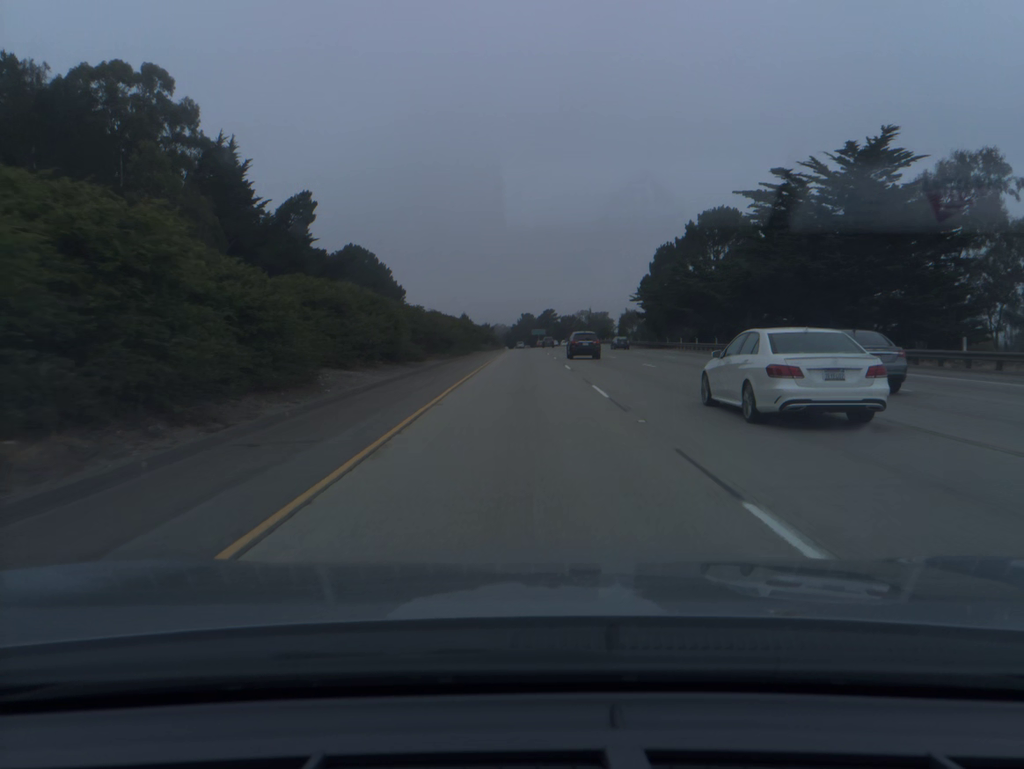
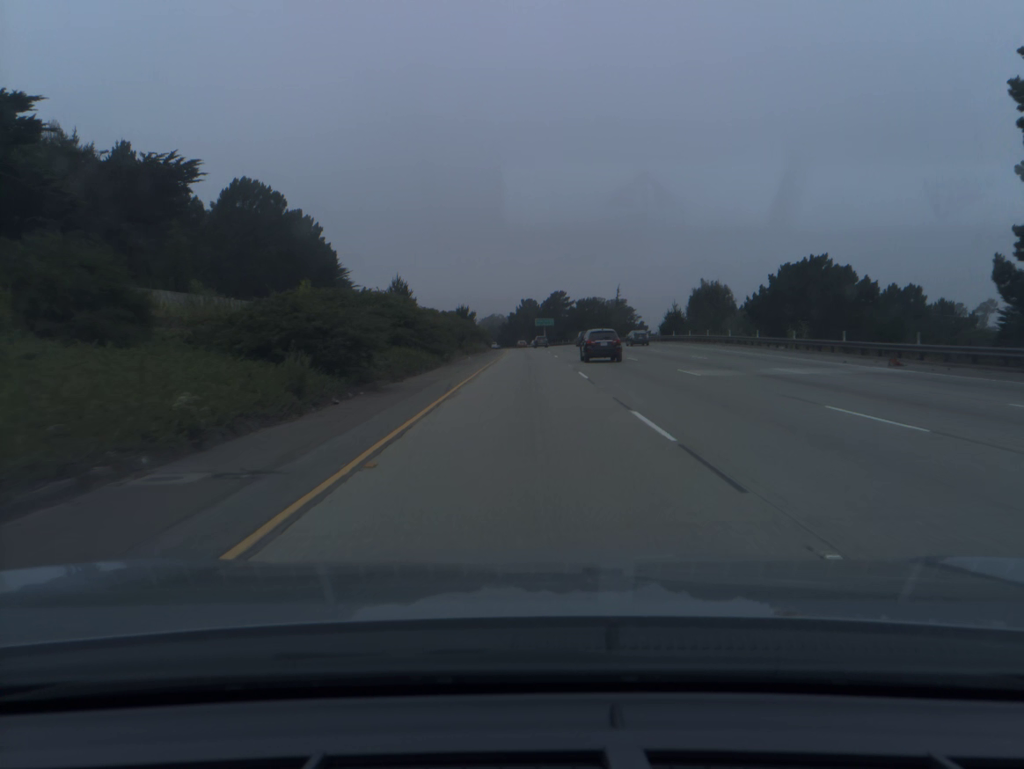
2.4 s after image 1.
(-0.1, +80.3) m; 0°
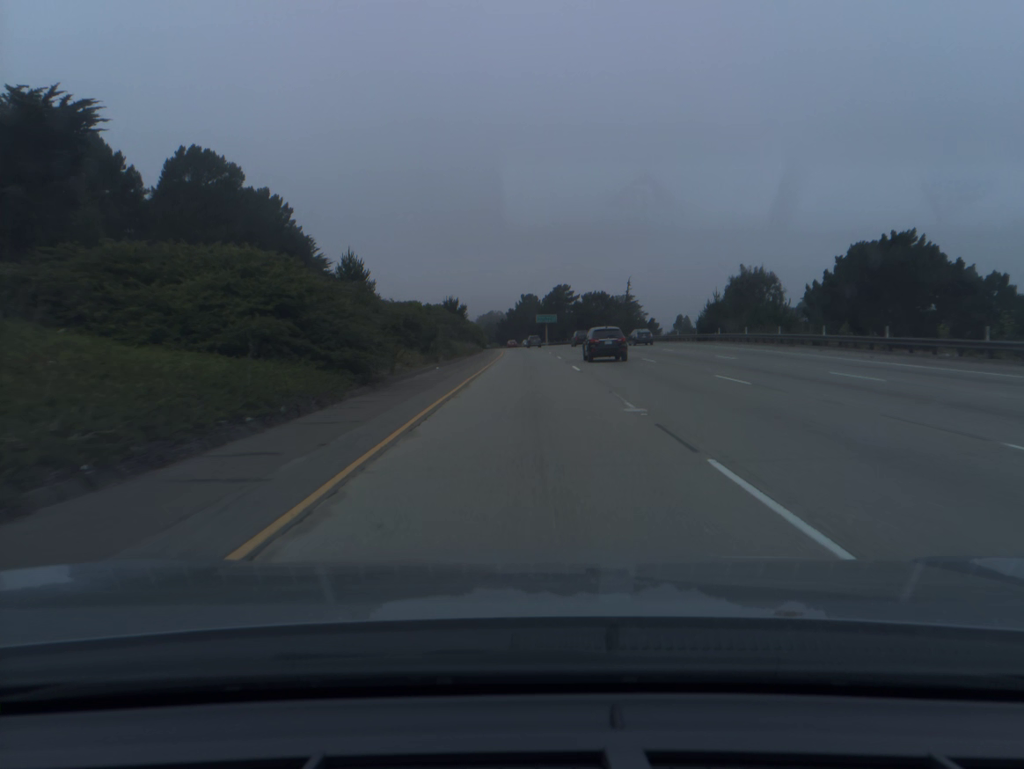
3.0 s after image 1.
(0.0, +20.0) m; 0°
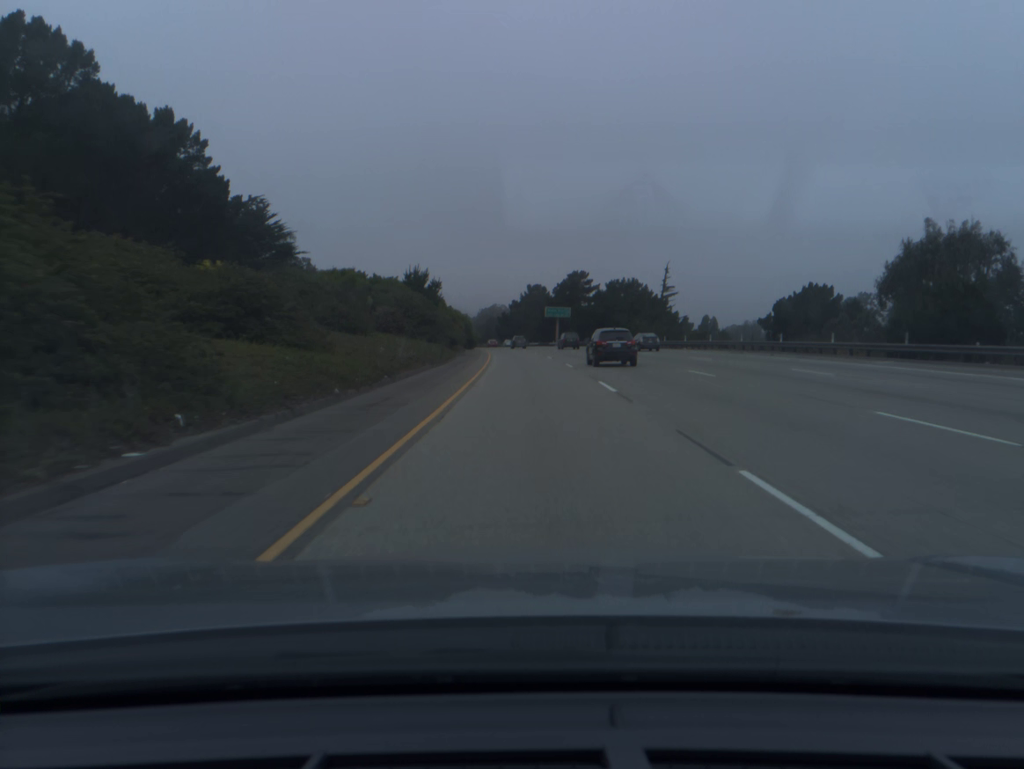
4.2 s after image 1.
(-0.1, +40.0) m; 0°
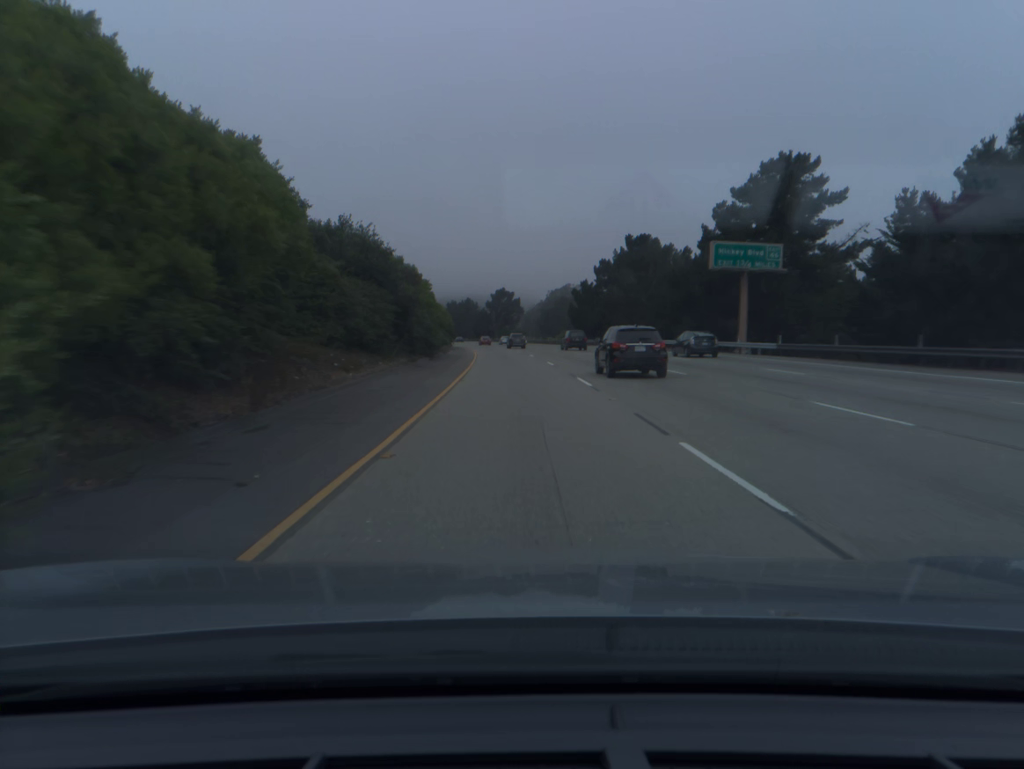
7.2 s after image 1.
(-3.4, +99.9) m; -5°
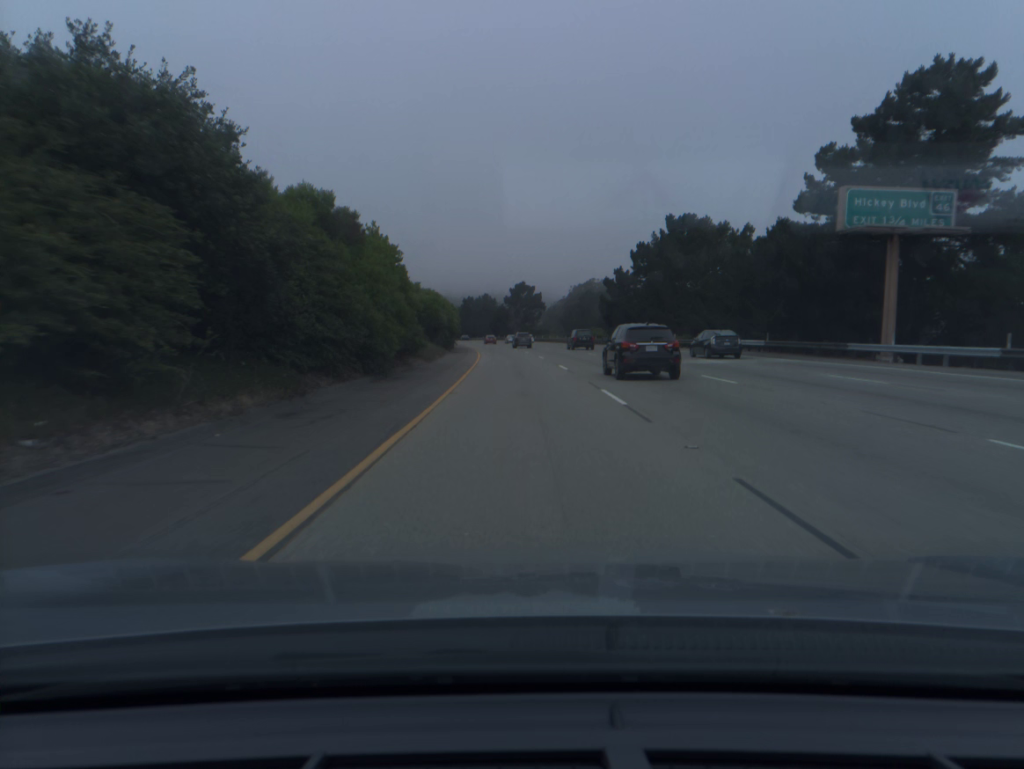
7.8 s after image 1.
(-0.3, +20.0) m; -1°
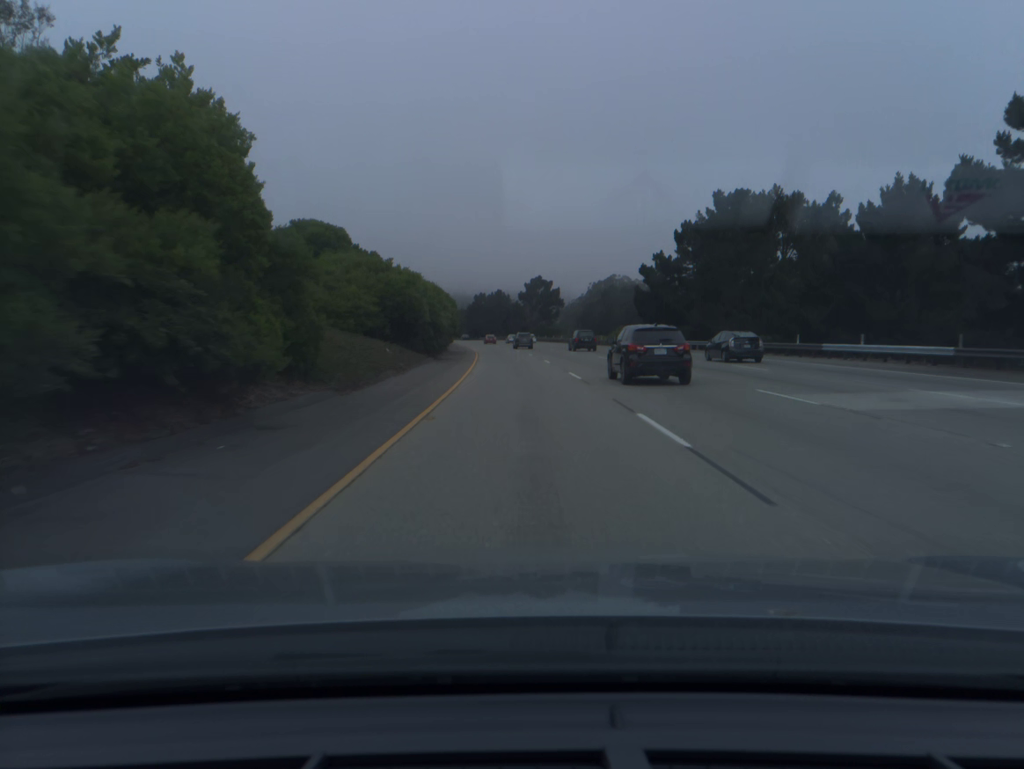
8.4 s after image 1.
(-0.2, +20.0) m; -1°
